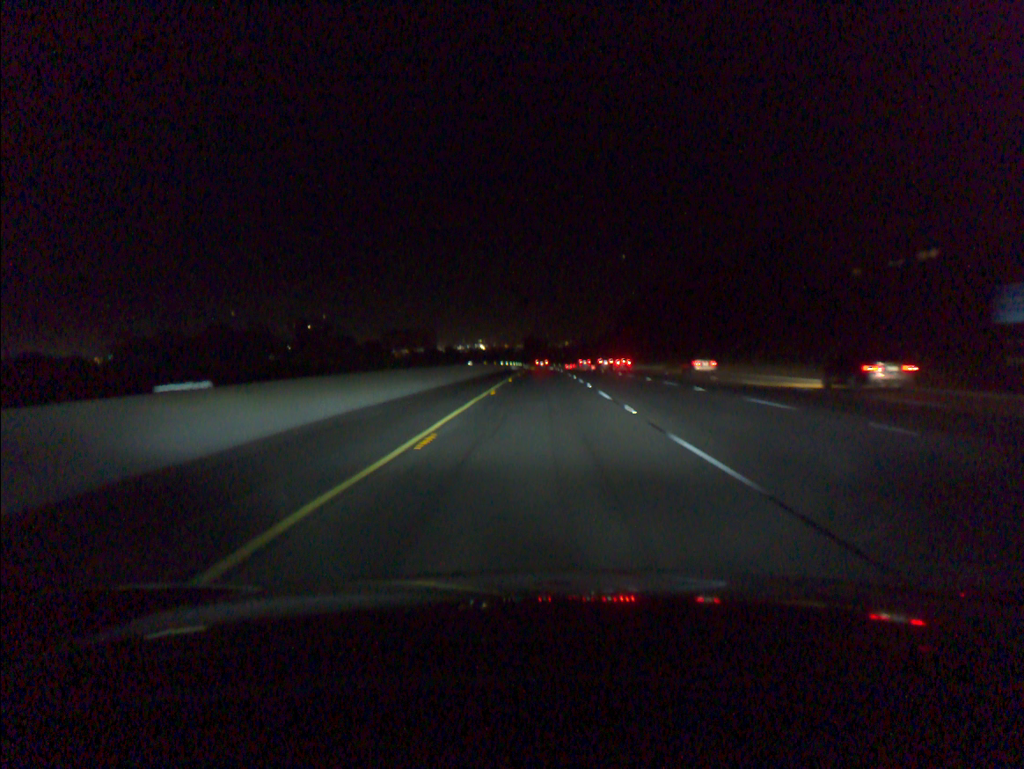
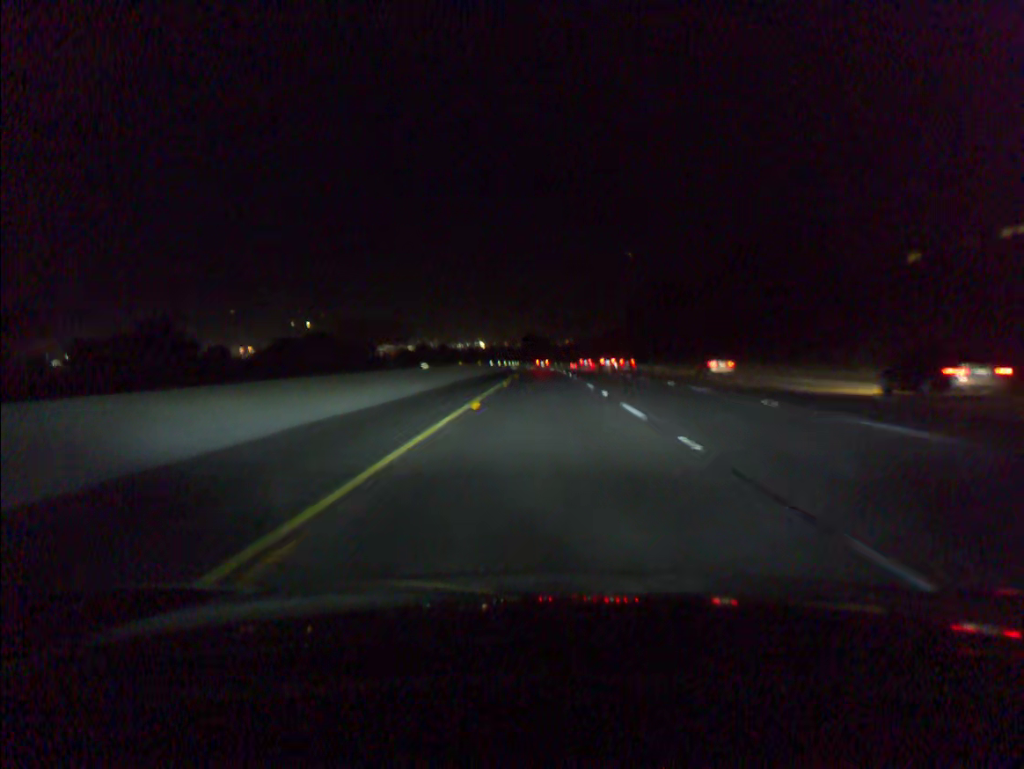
(0.0, +21.4) m; 0°
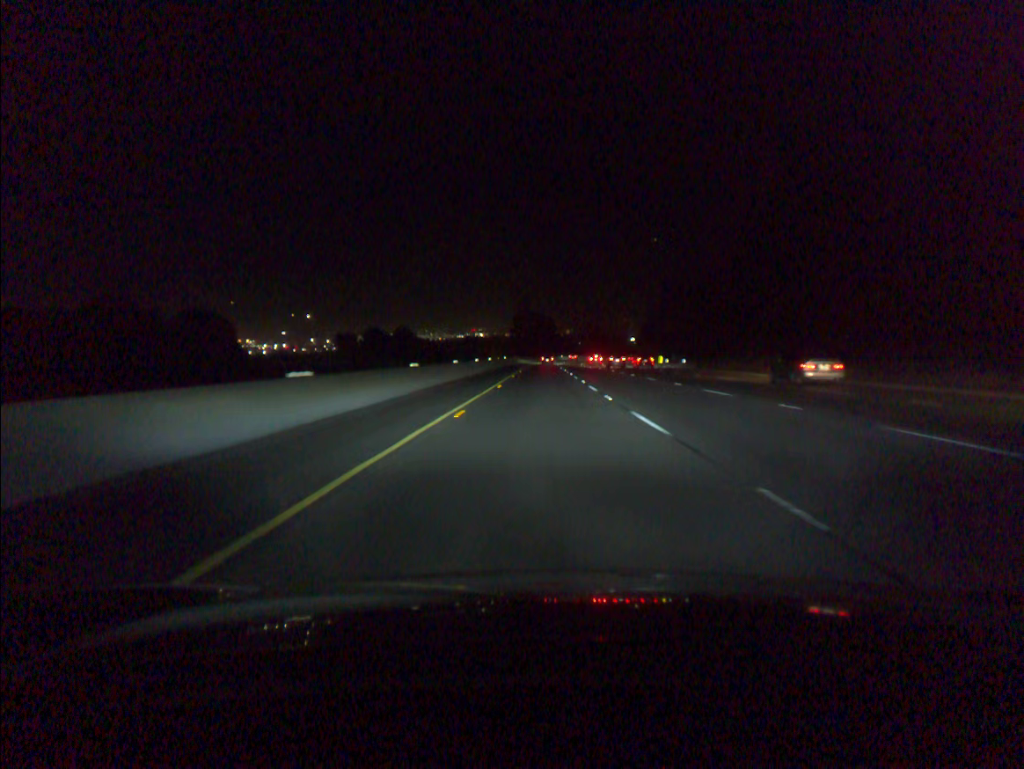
(+0.3, +90.5) m; 0°
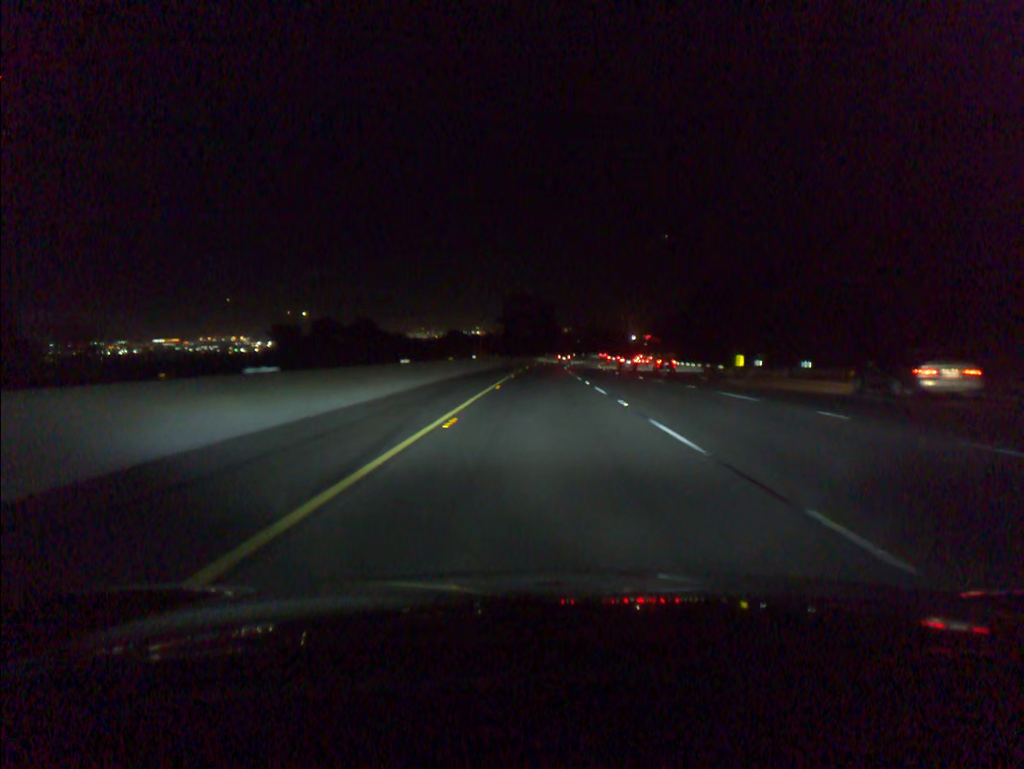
(0.0, +46.2) m; 0°
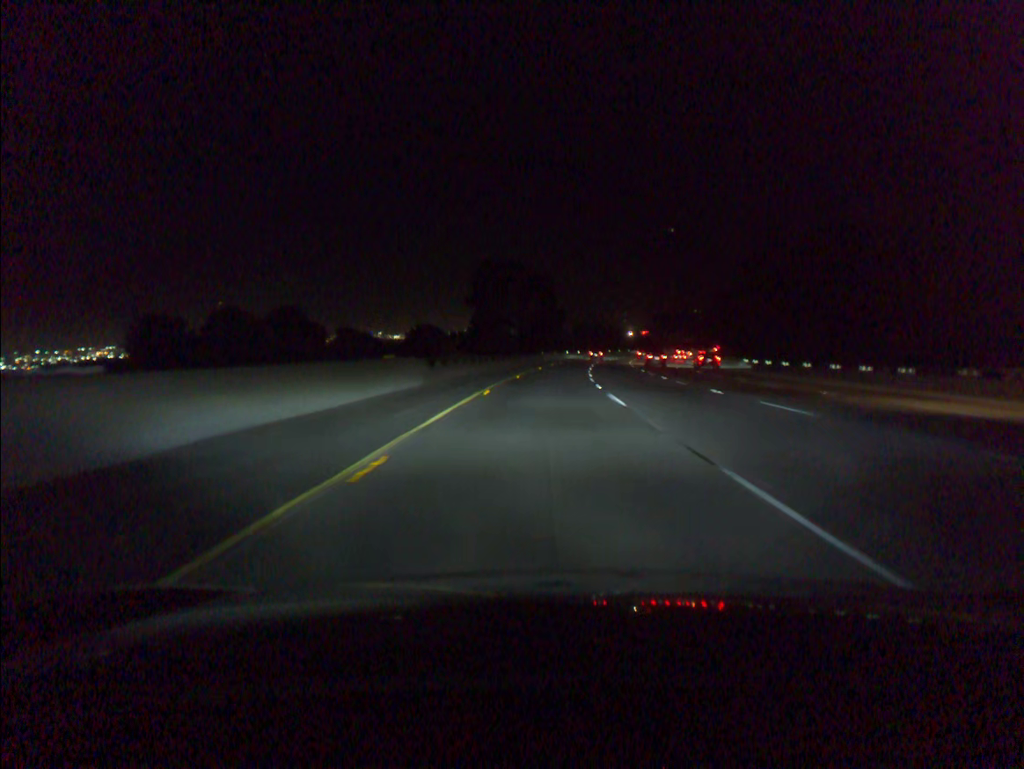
(+0.2, +49.6) m; 0°
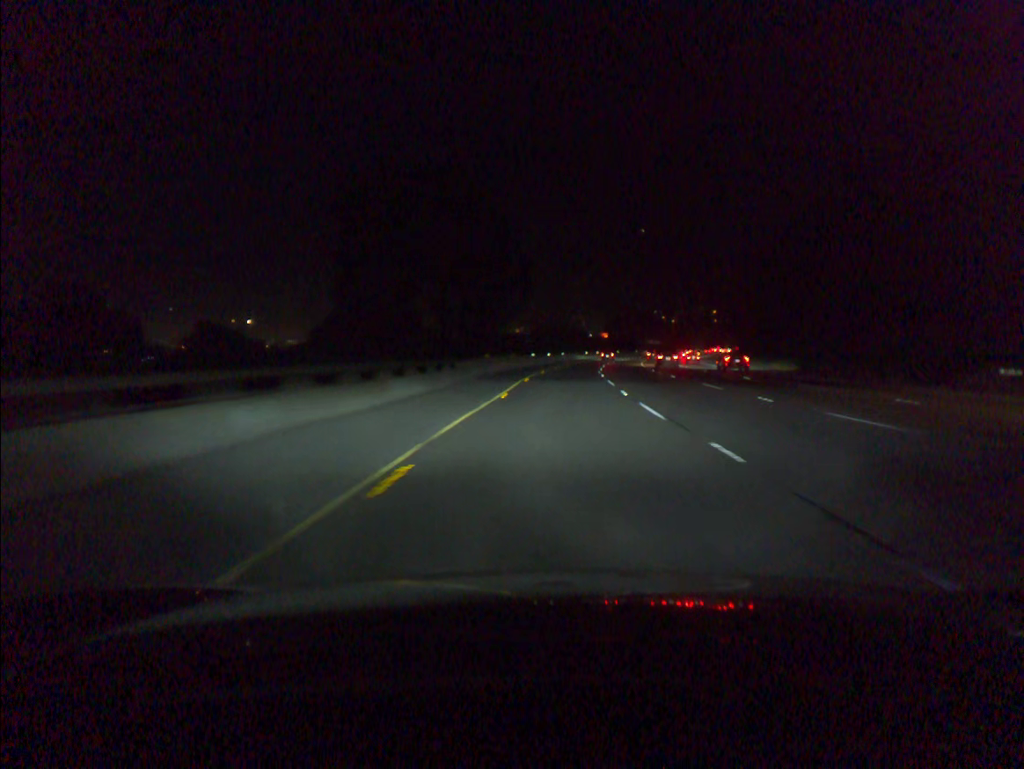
(+0.9, +47.9) m; +3°
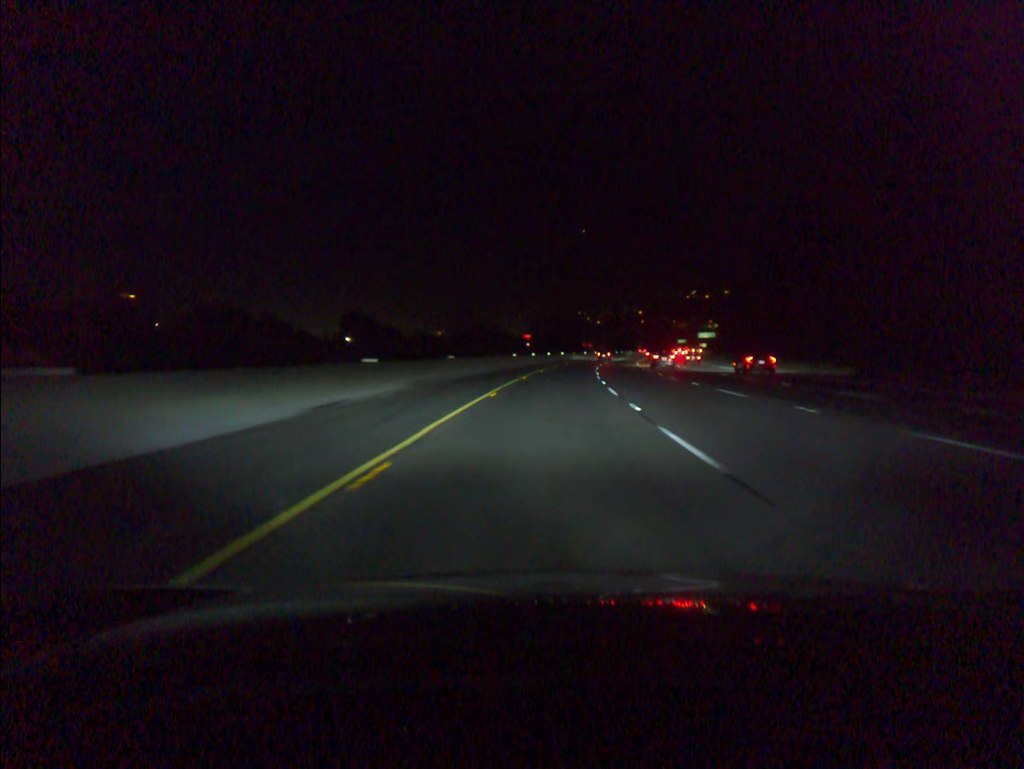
(+3.6, +69.2) m; +6°
